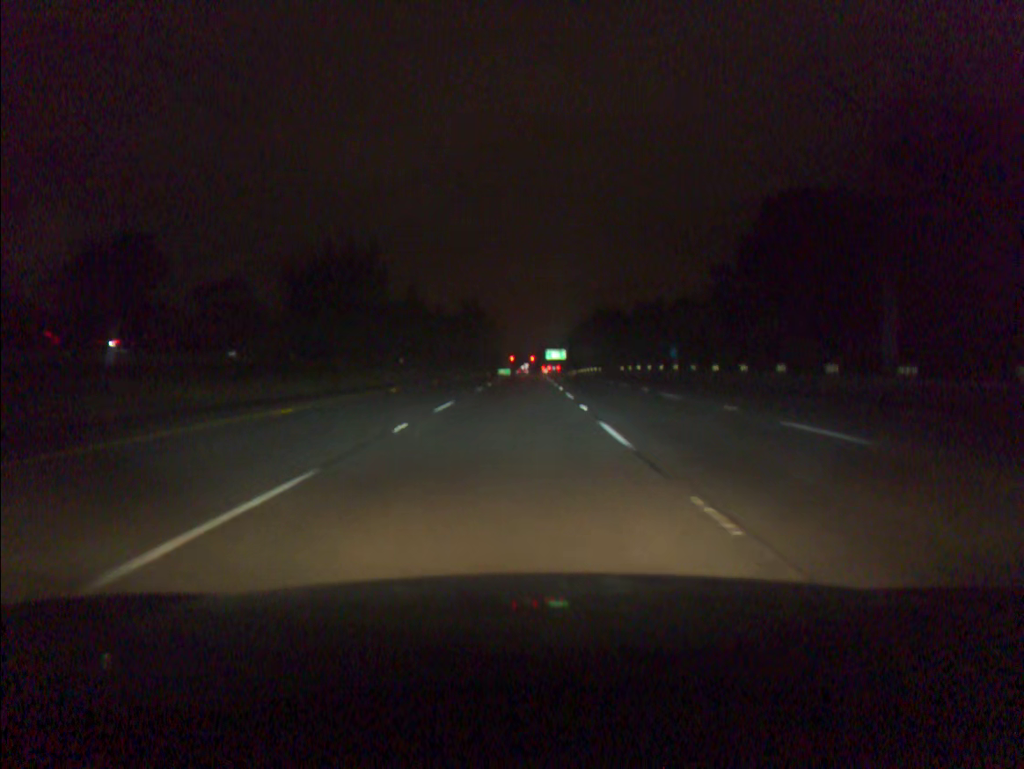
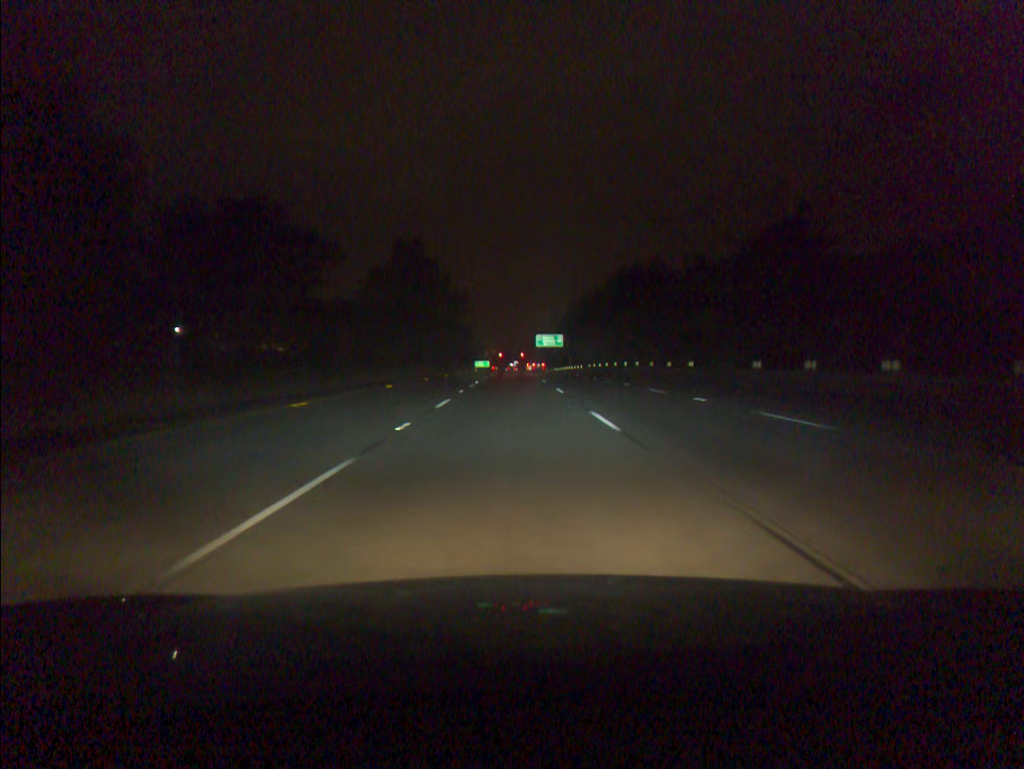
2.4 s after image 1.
(+0.6, +71.1) m; +1°
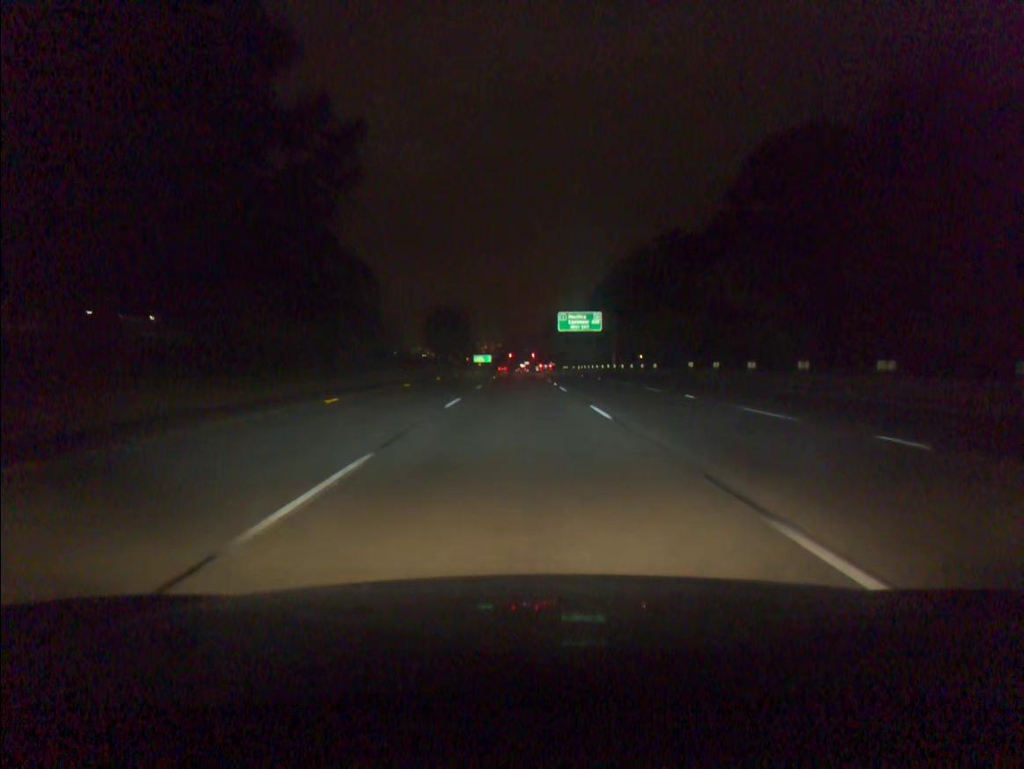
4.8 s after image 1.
(-0.7, +70.4) m; 0°
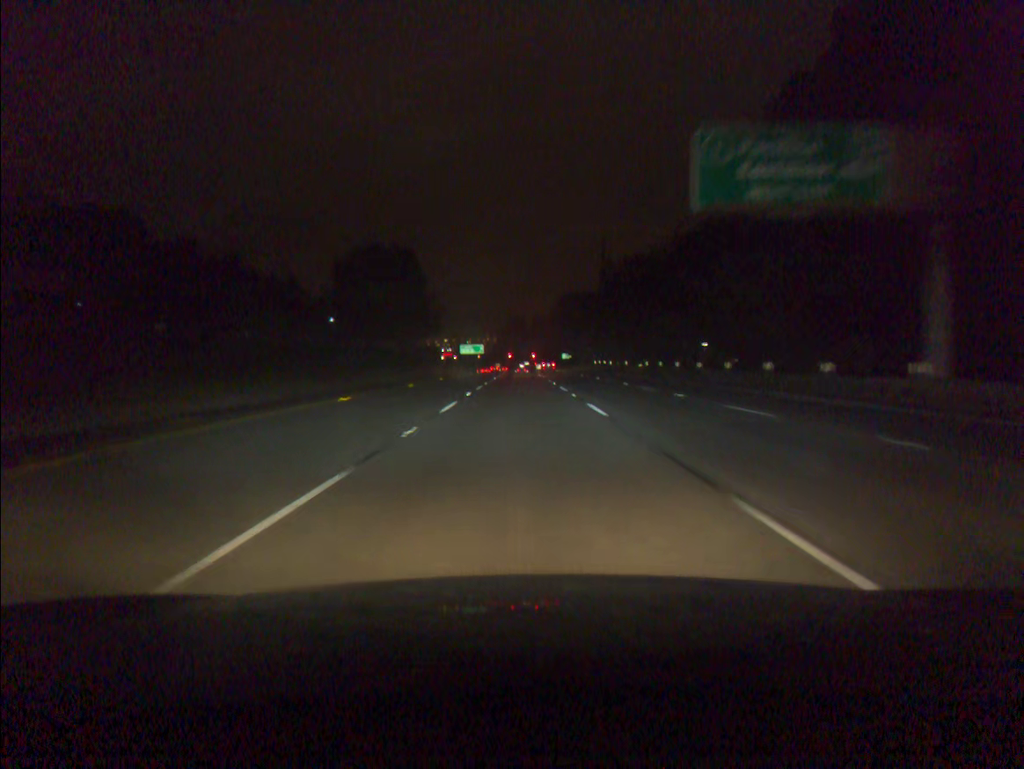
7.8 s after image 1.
(0.0, +86.7) m; 0°
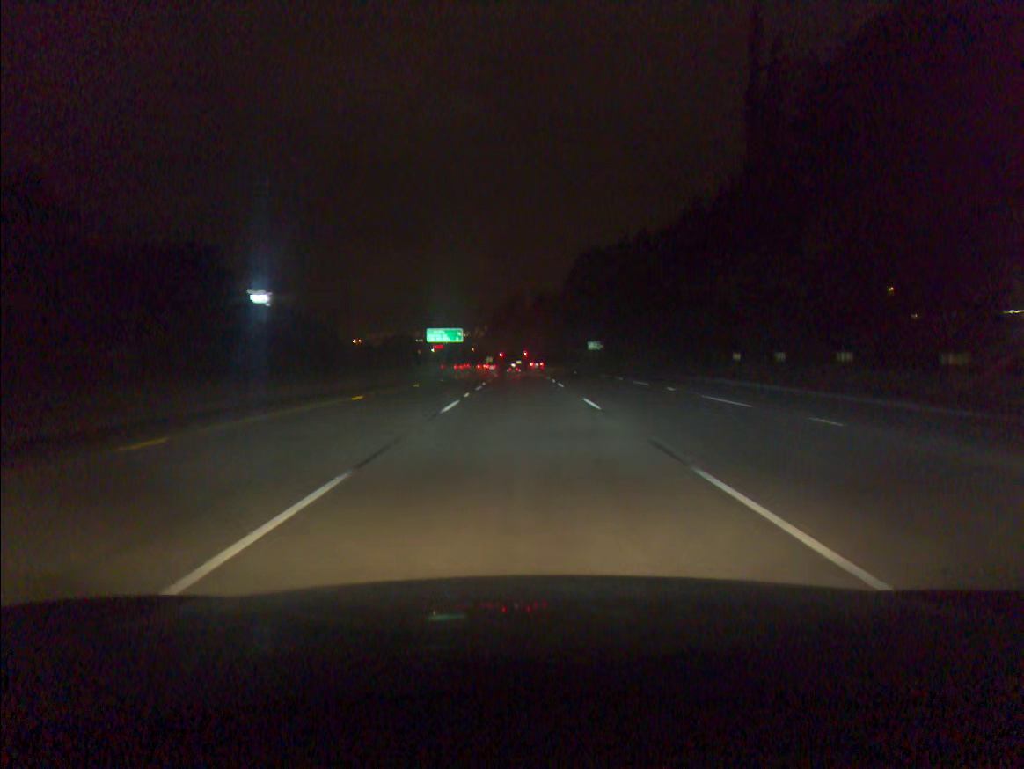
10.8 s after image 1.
(+0.1, +85.8) m; 0°
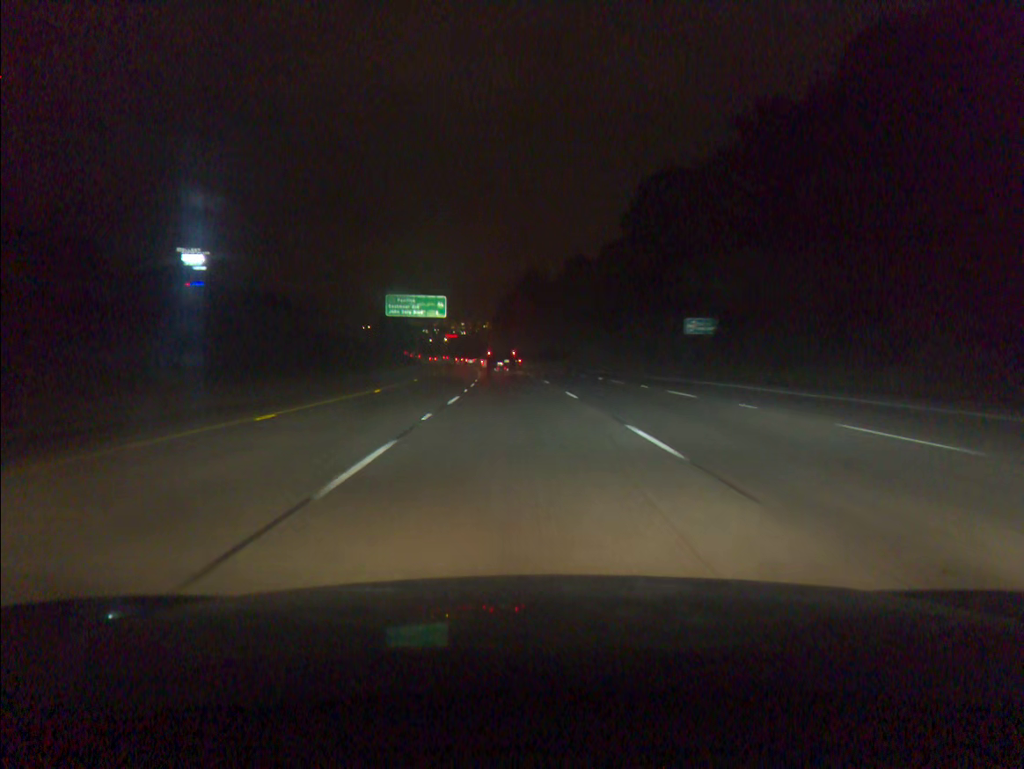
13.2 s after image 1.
(-0.2, +67.7) m; -1°
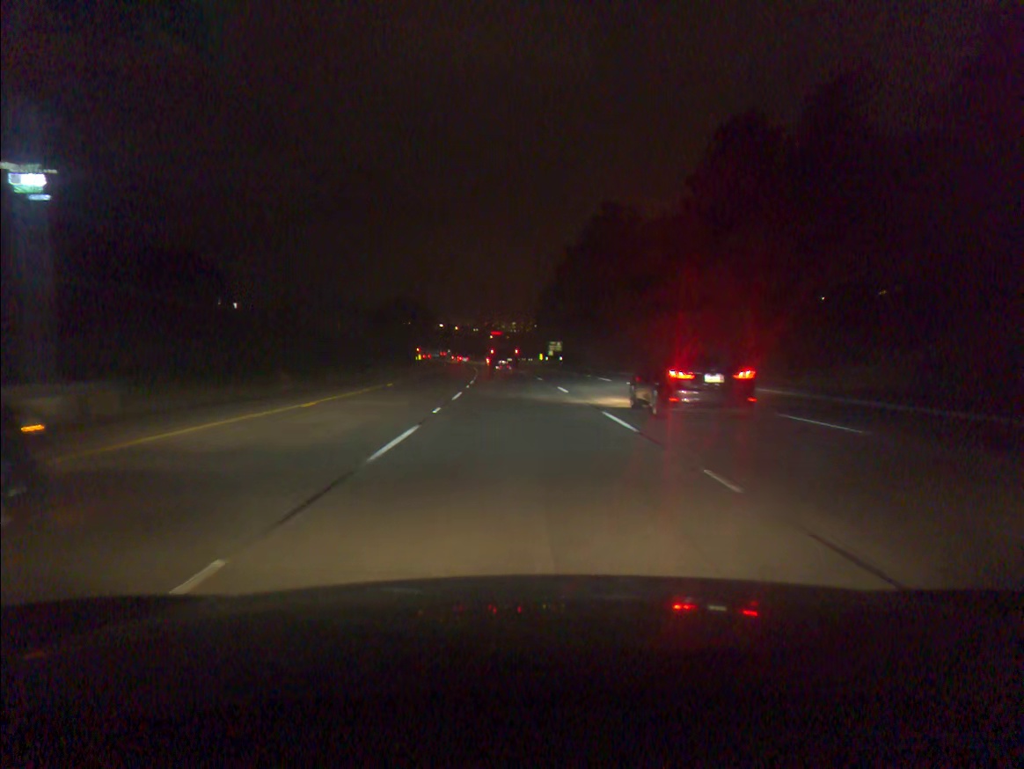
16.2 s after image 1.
(-2.7, +84.1) m; -4°
